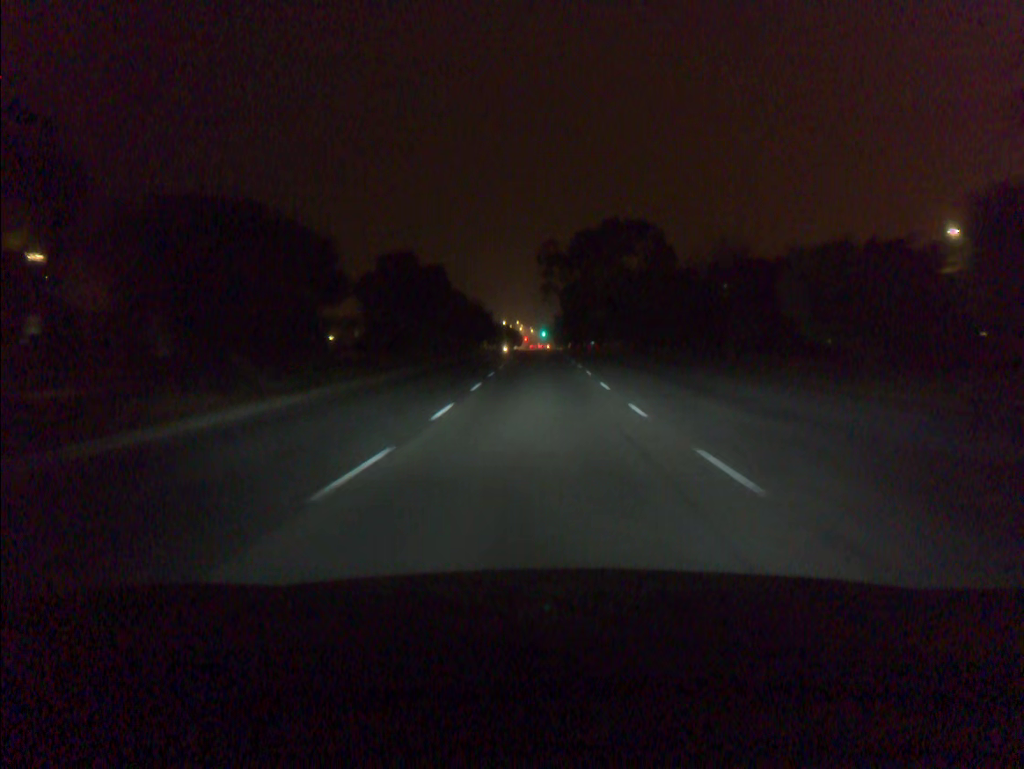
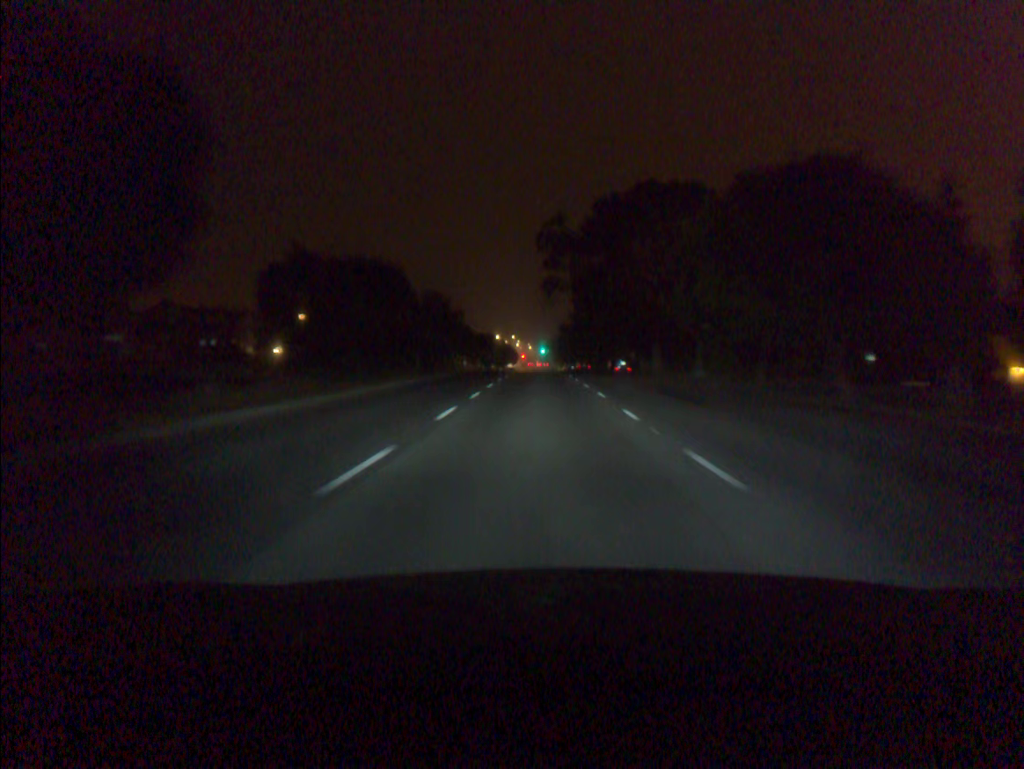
(0.0, +35.3) m; 0°
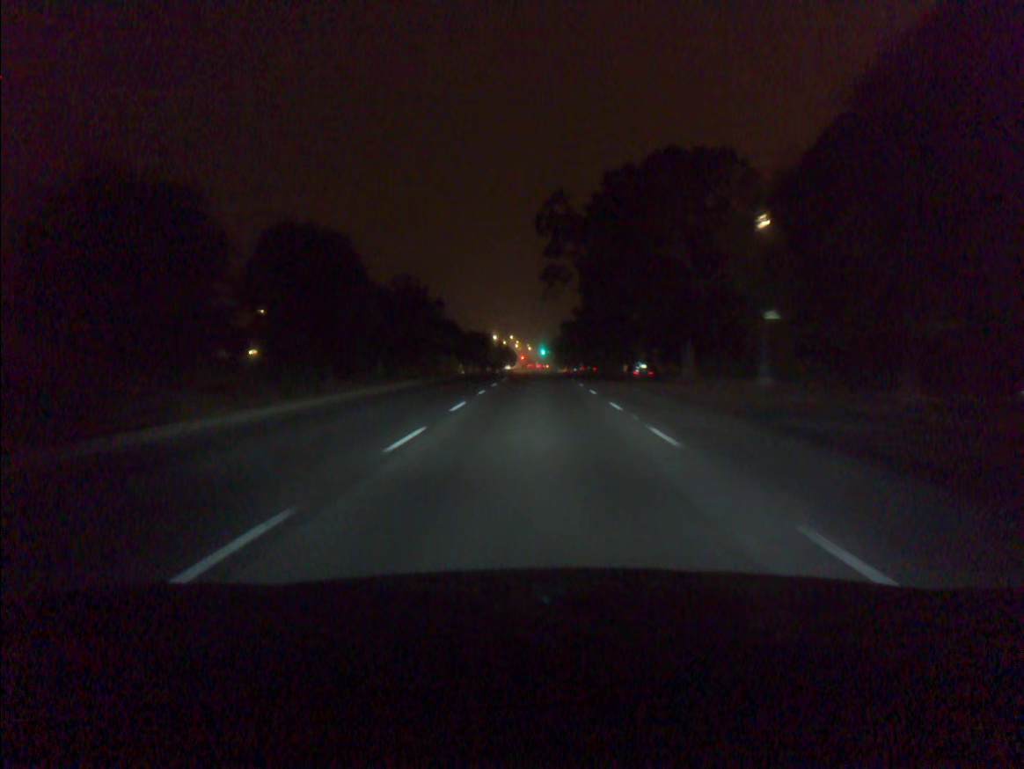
(0.0, +11.6) m; 0°
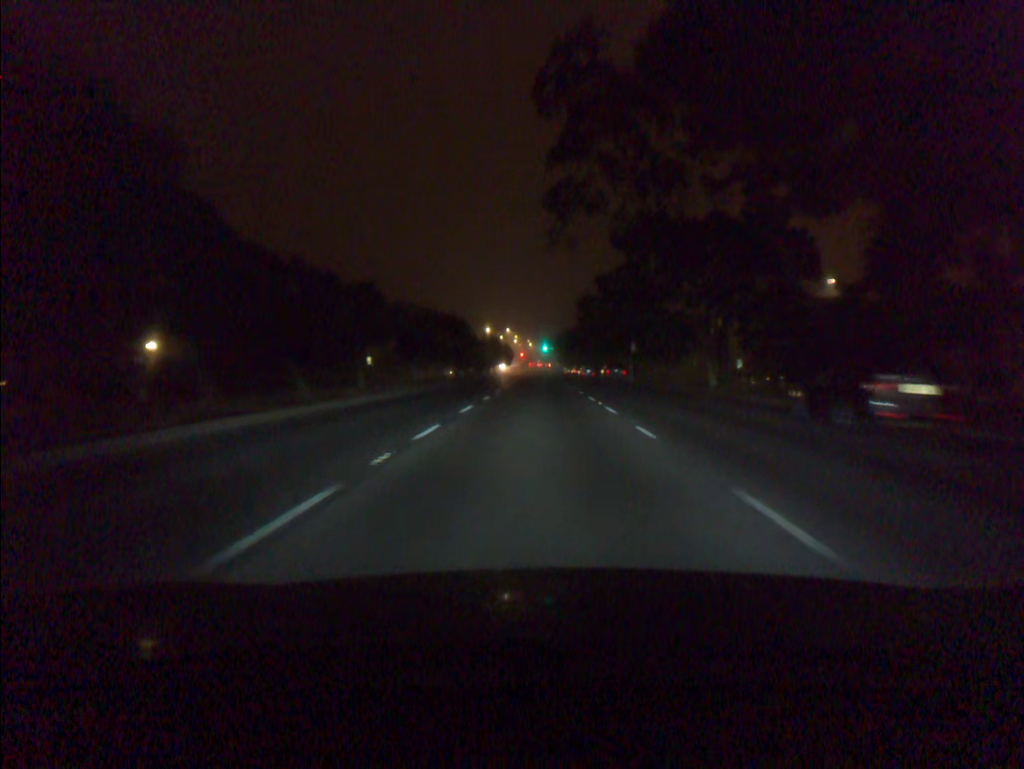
(0.0, +34.3) m; 0°
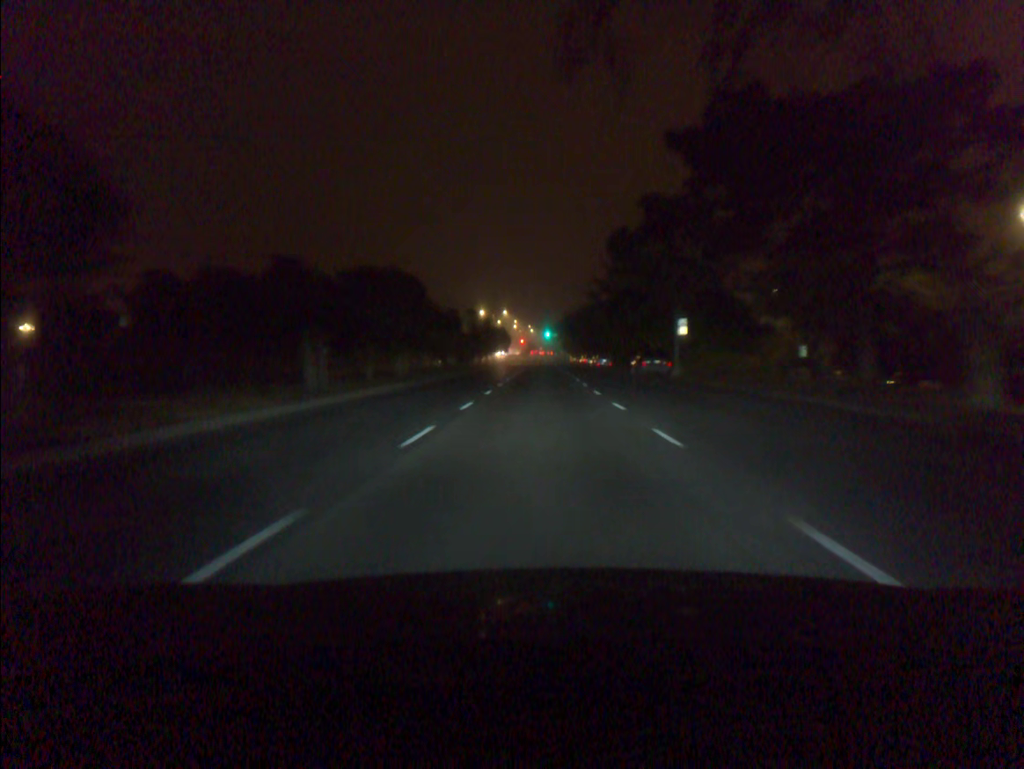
(0.0, +22.7) m; 0°
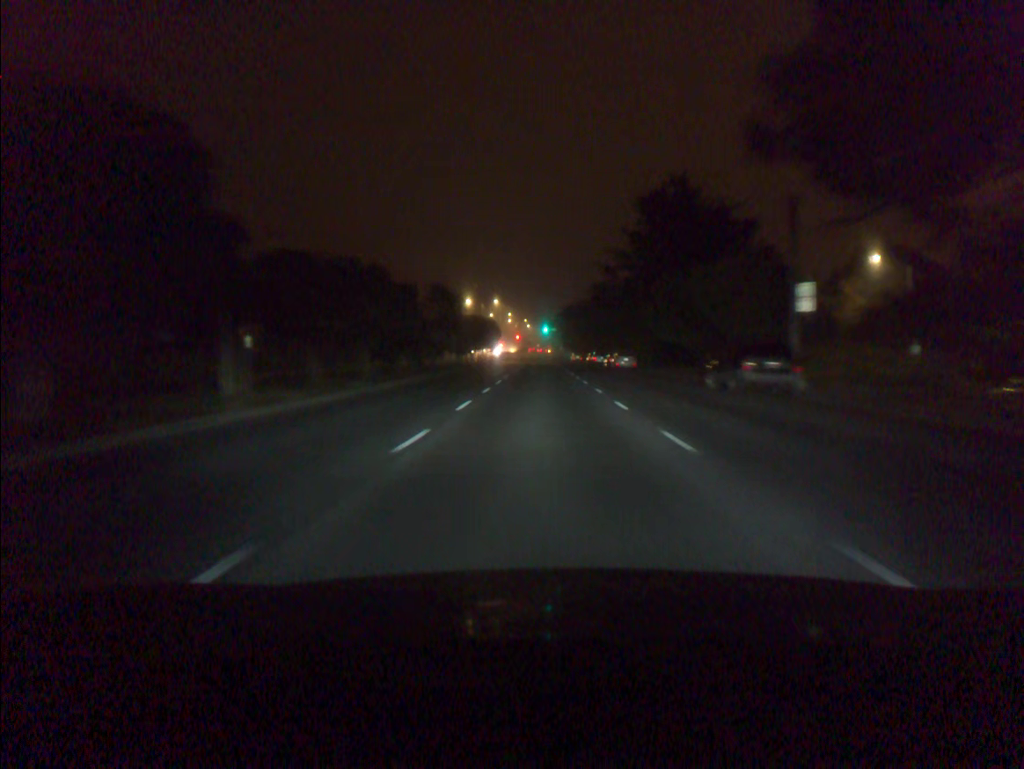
(0.0, +22.7) m; 0°
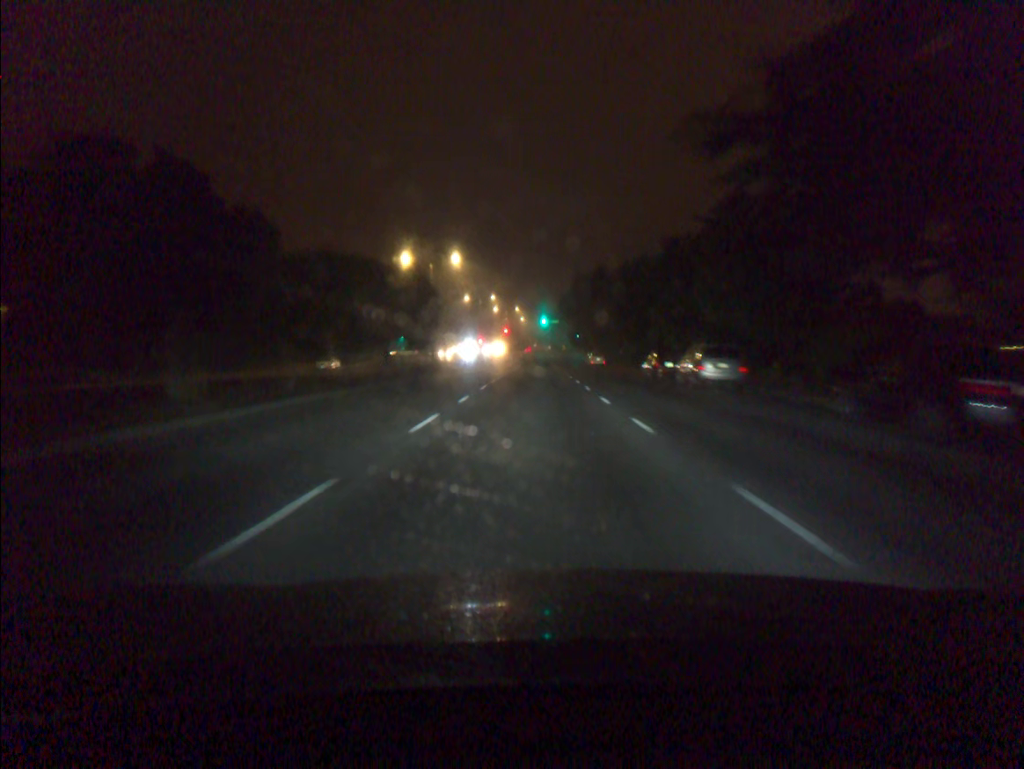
(+0.2, +55.6) m; 0°
